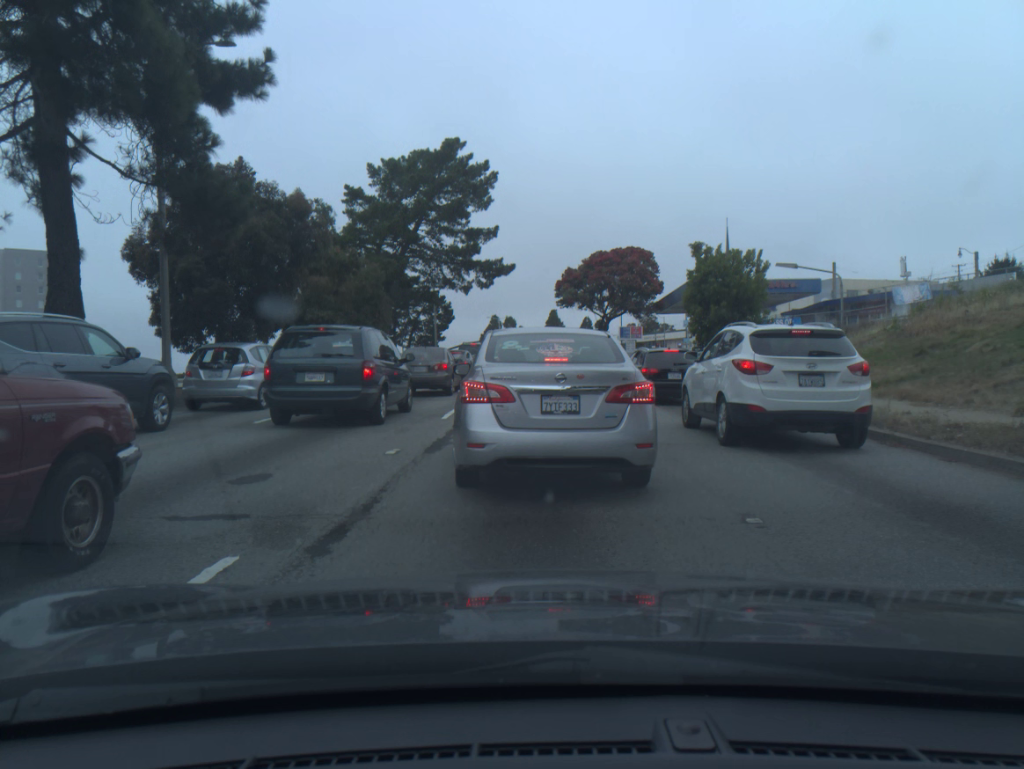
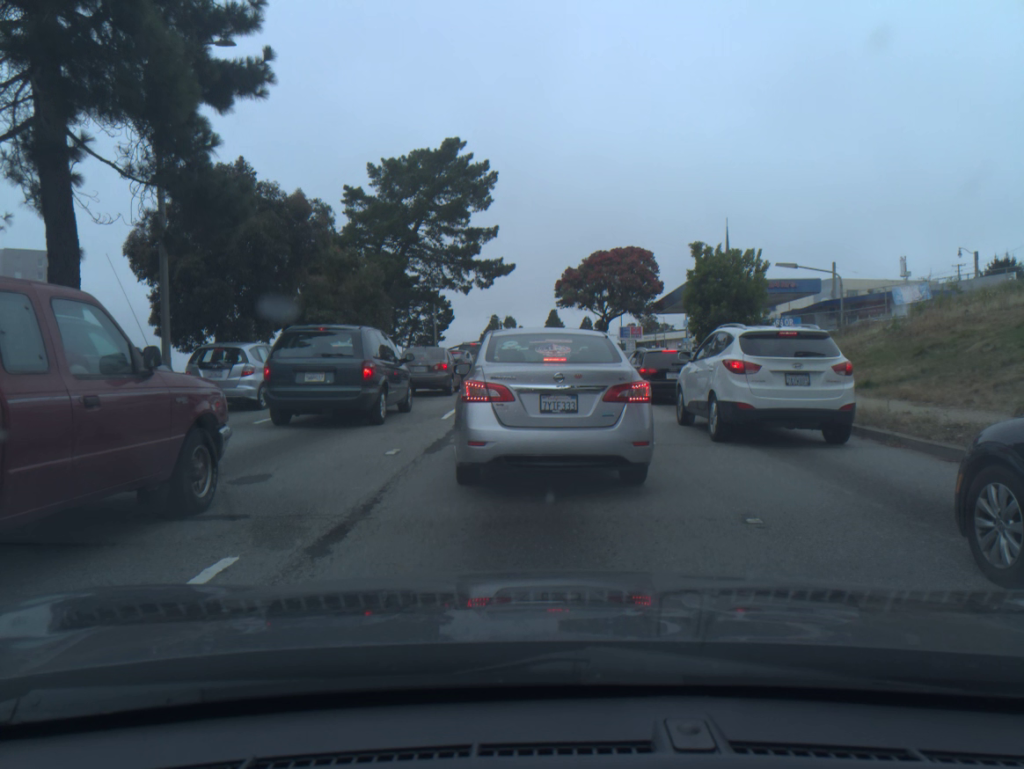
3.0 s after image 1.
(0.0, 0.0) m; 0°
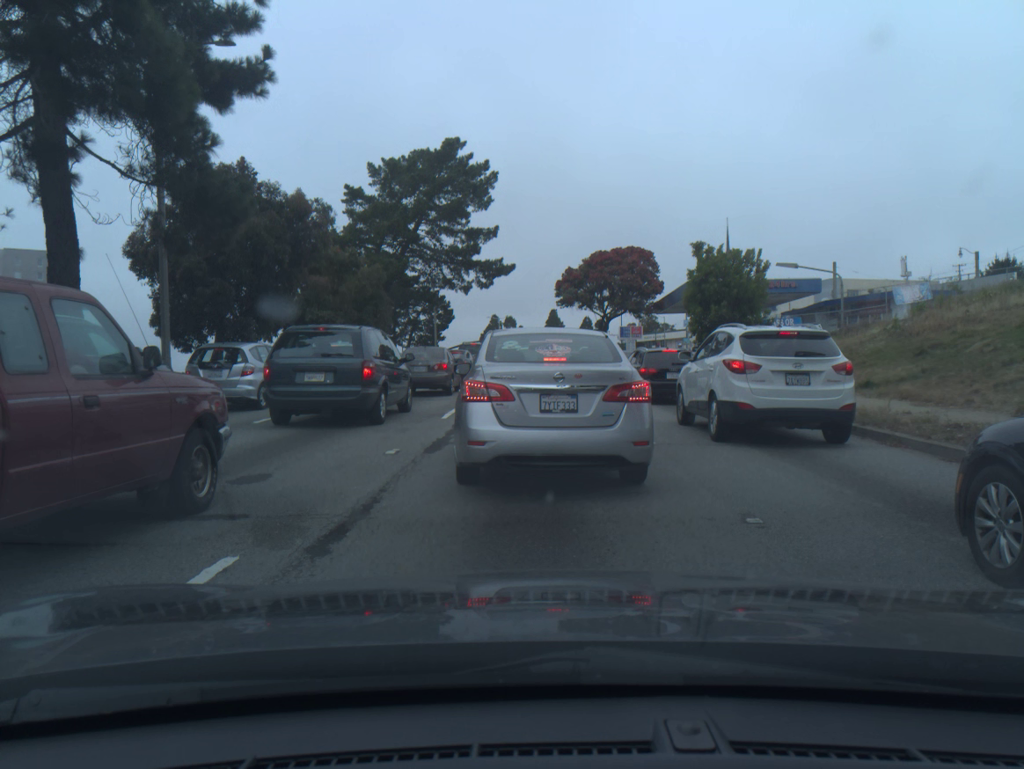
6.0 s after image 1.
(0.0, 0.0) m; 0°
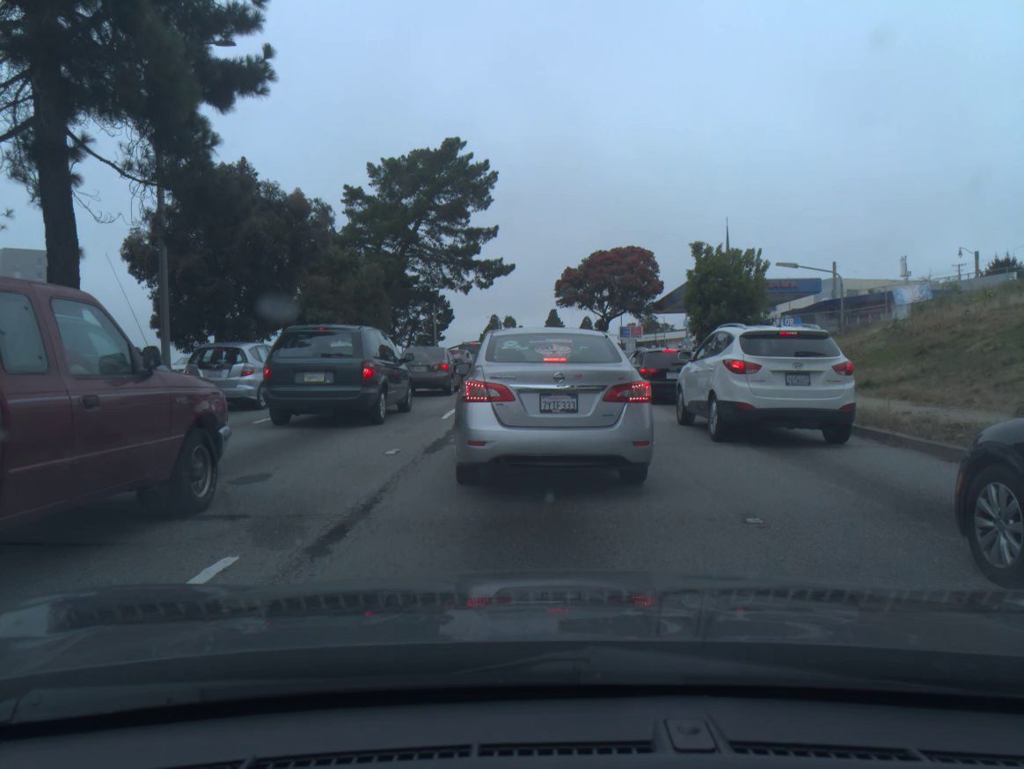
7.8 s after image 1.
(0.0, 0.0) m; 0°
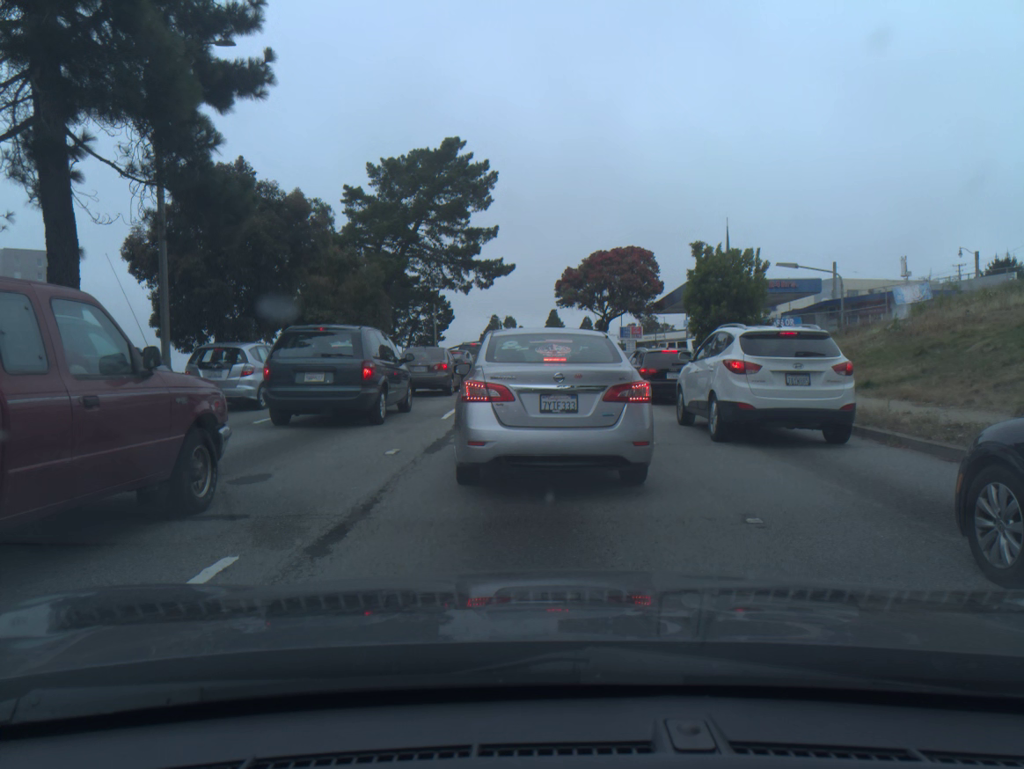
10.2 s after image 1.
(0.0, 0.0) m; 0°
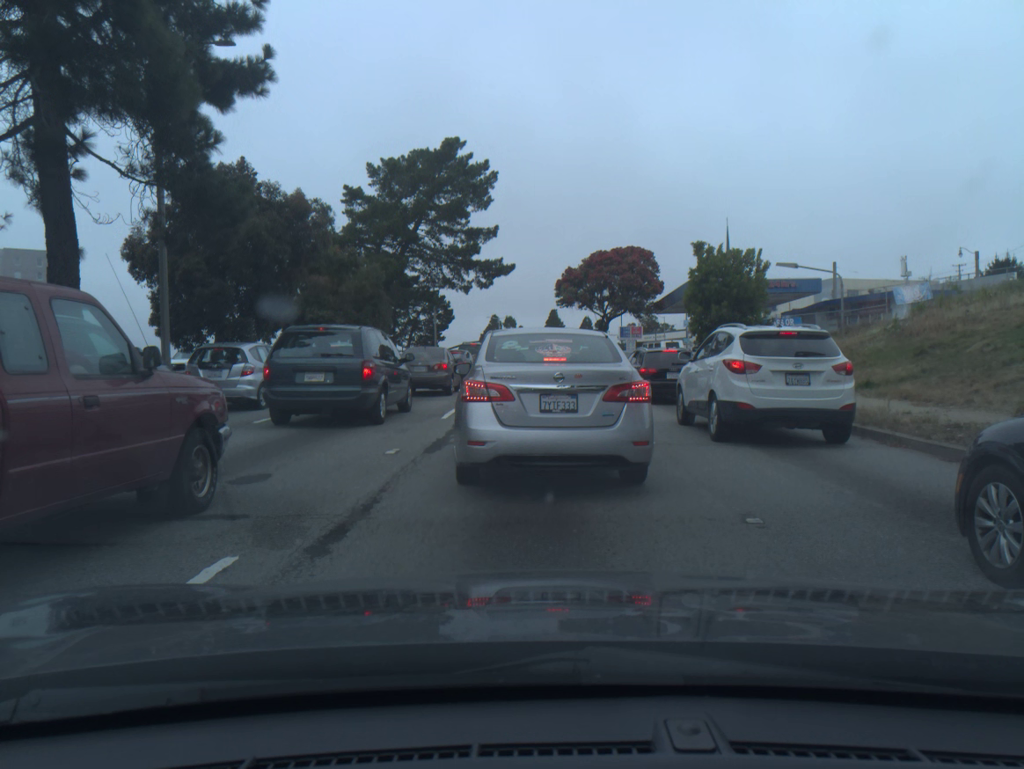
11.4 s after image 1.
(0.0, 0.0) m; 0°
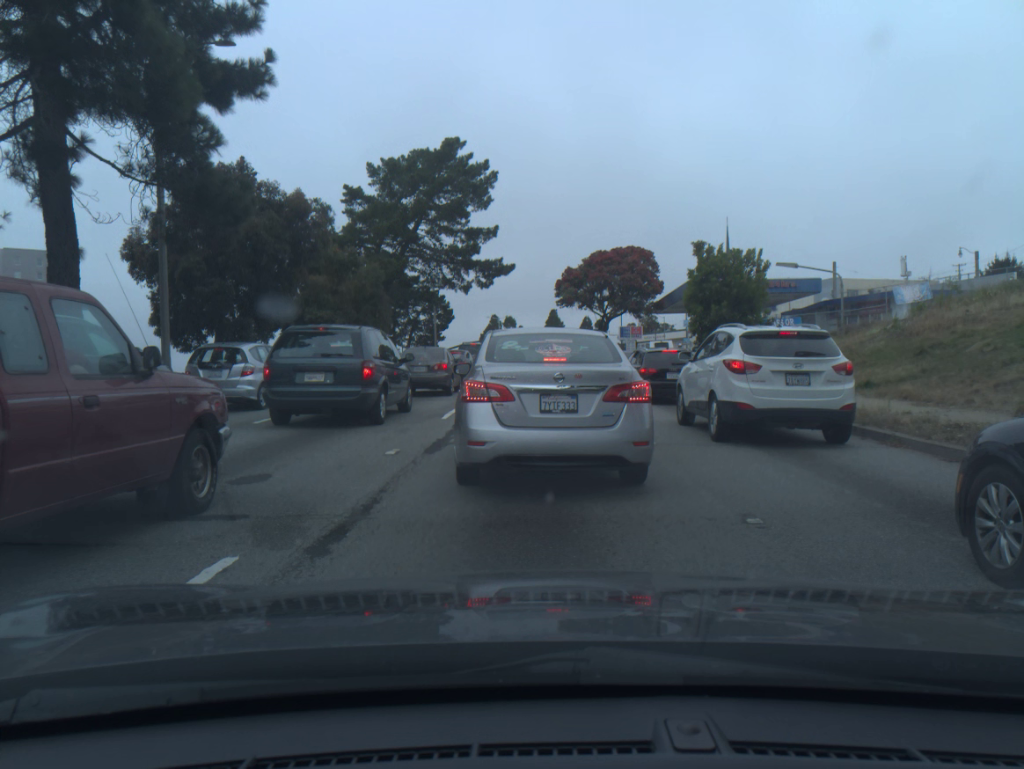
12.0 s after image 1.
(0.0, 0.0) m; 0°
